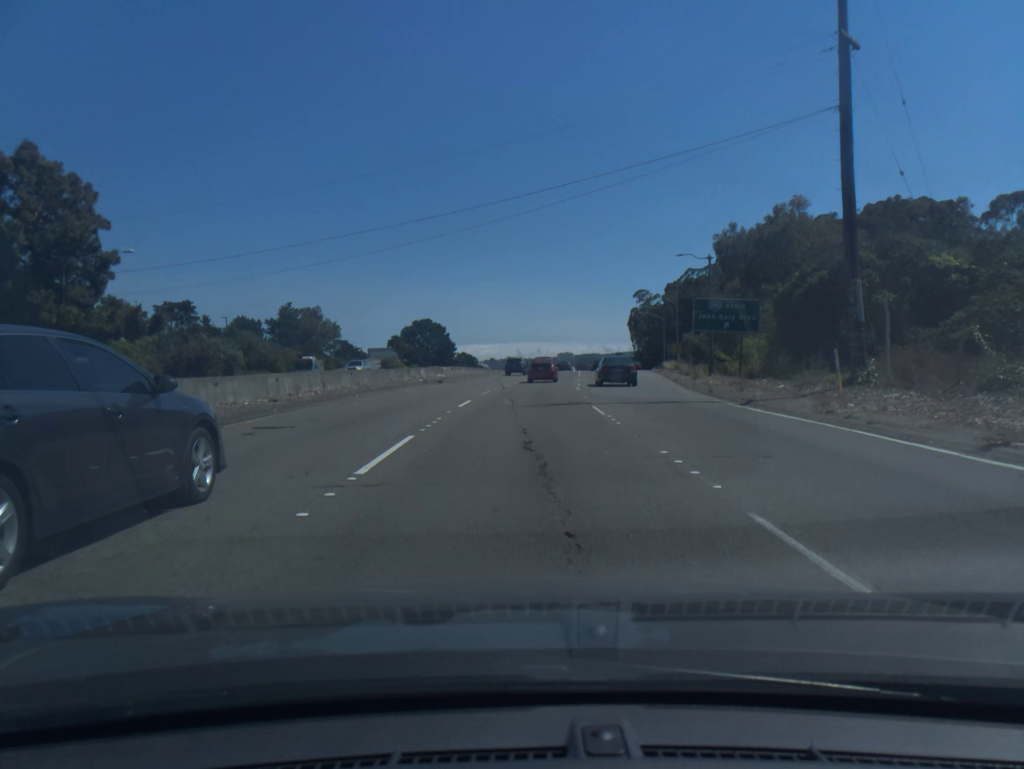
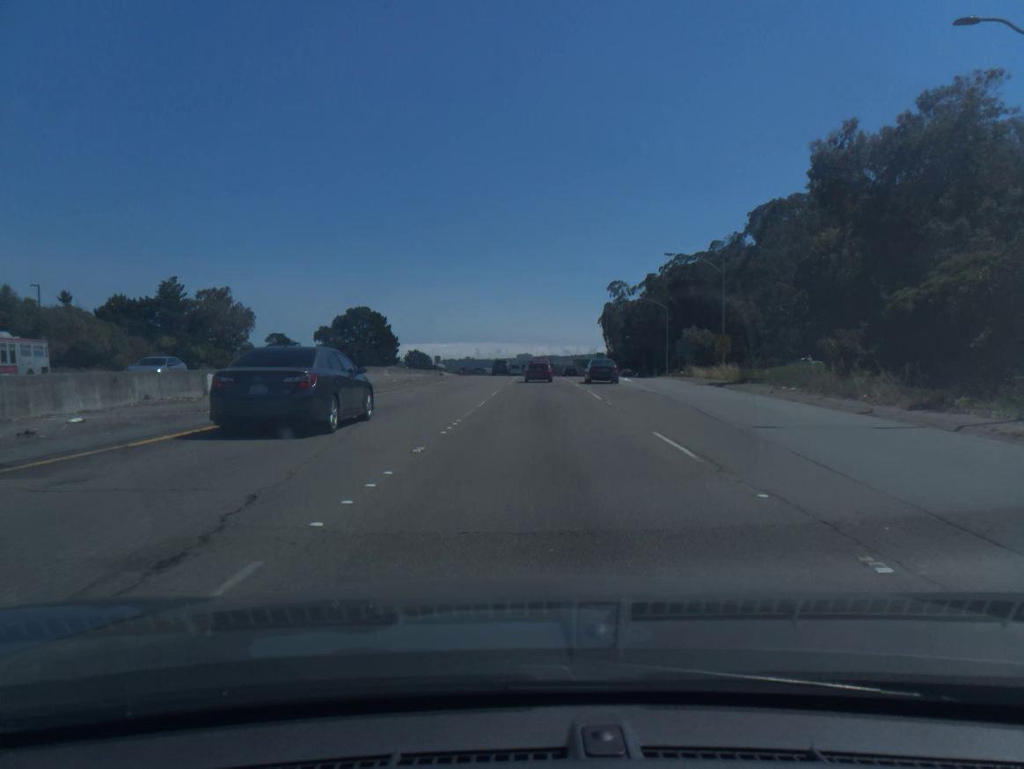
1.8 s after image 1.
(+0.6, +38.2) m; +2°
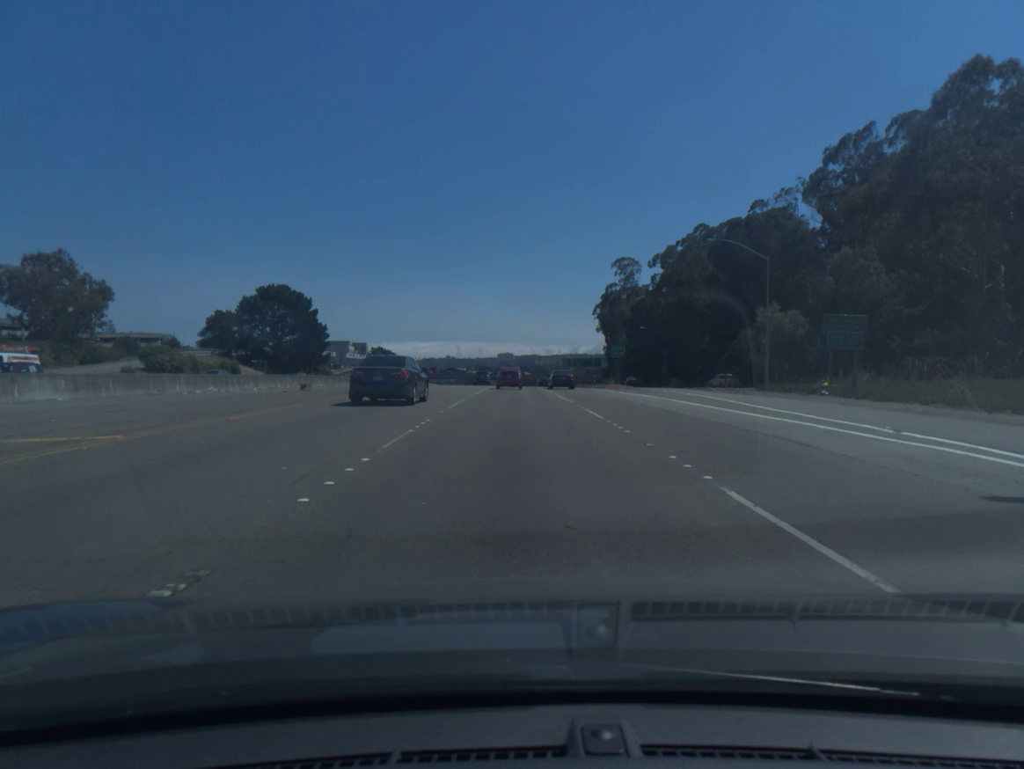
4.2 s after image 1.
(+1.4, +52.1) m; +2°
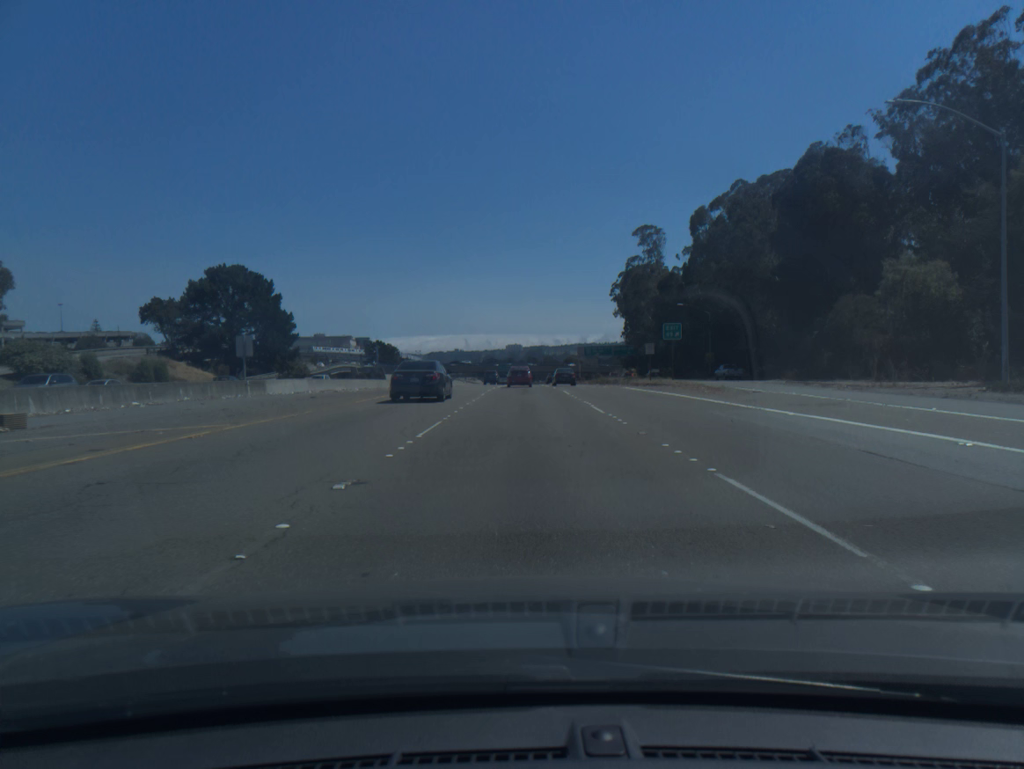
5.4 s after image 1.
(-0.2, +26.4) m; -1°
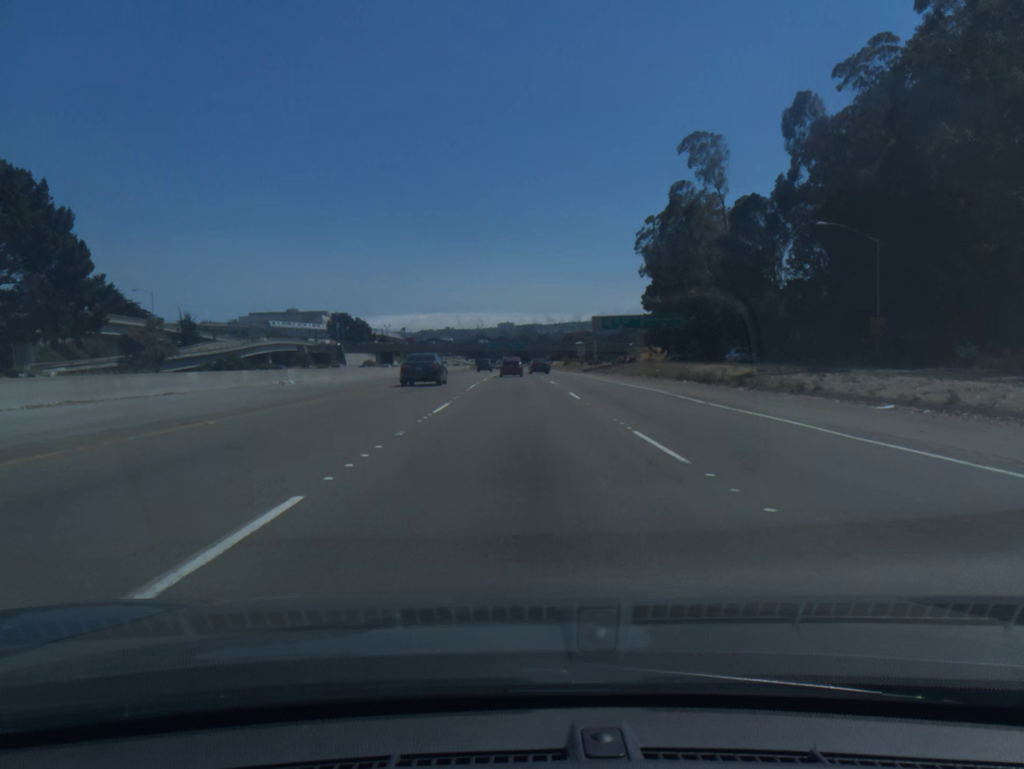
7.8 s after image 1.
(+0.2, +54.0) m; 0°
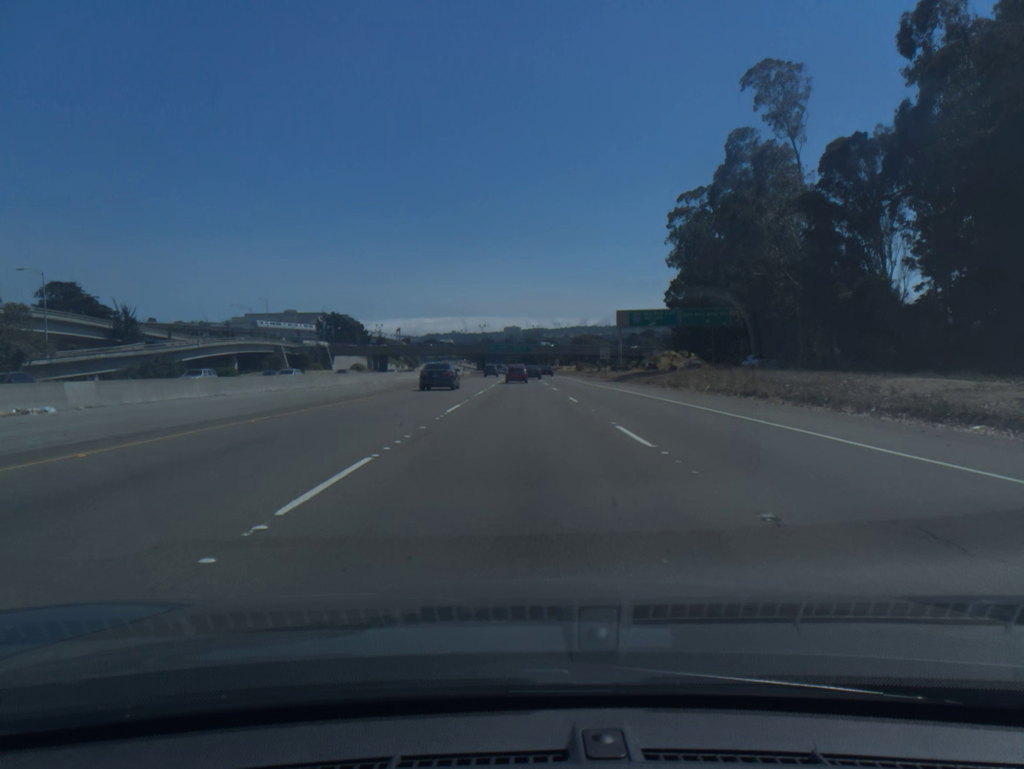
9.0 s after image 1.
(-0.1, +26.9) m; 0°
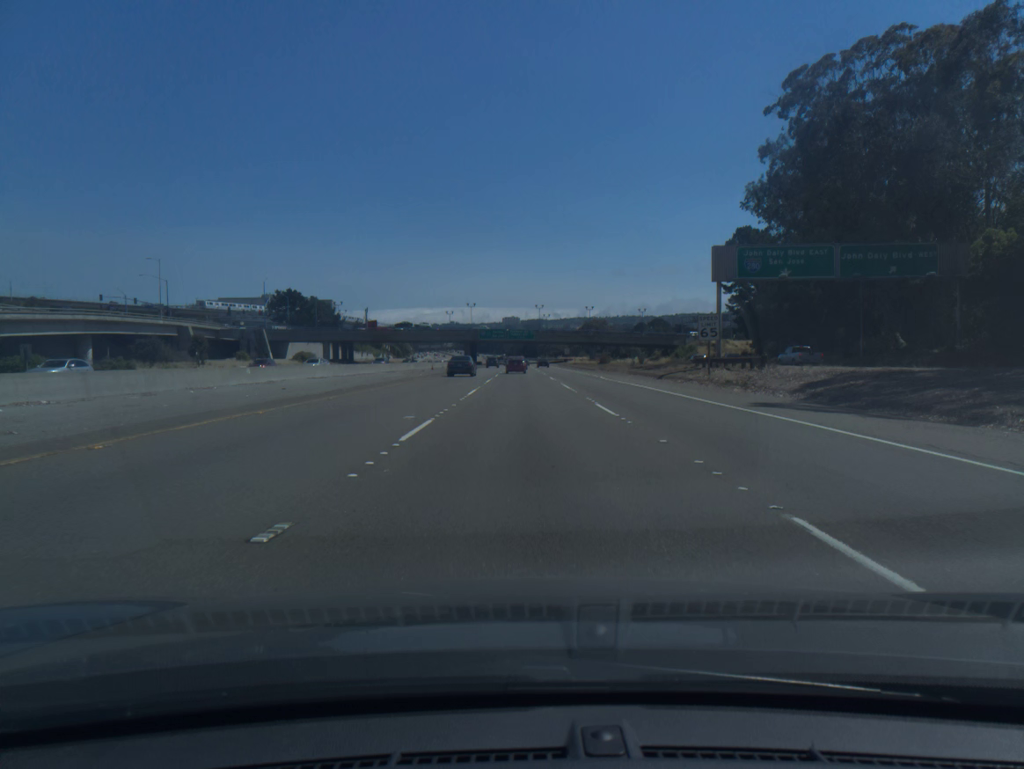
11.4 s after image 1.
(-0.1, +53.8) m; 0°
